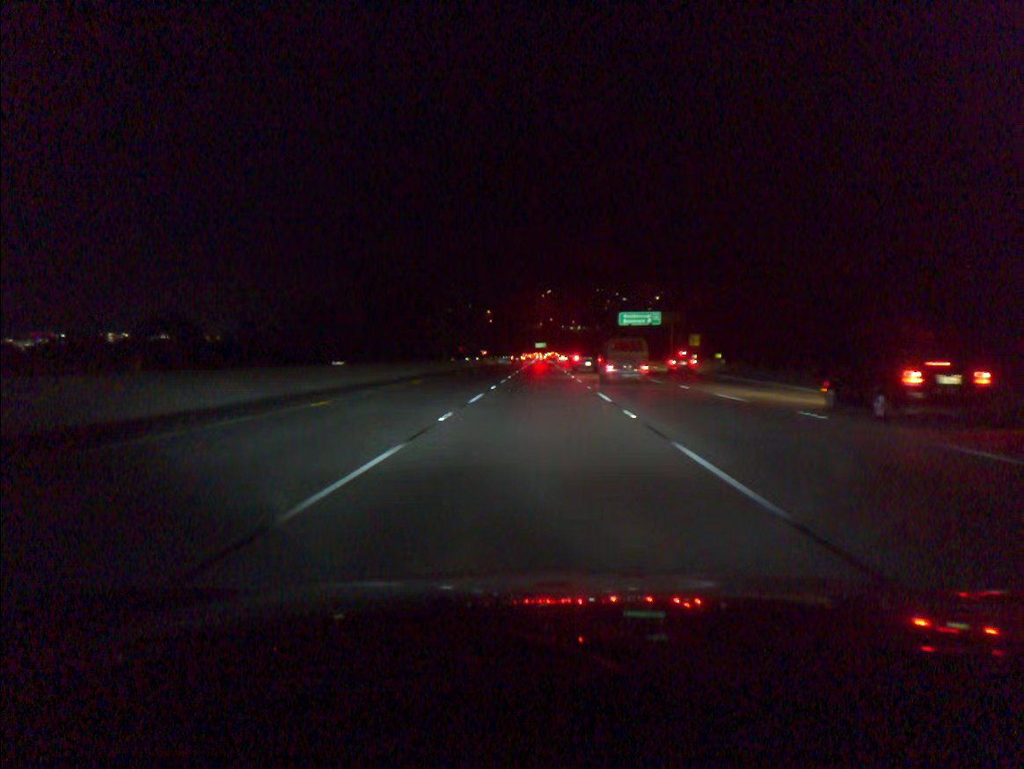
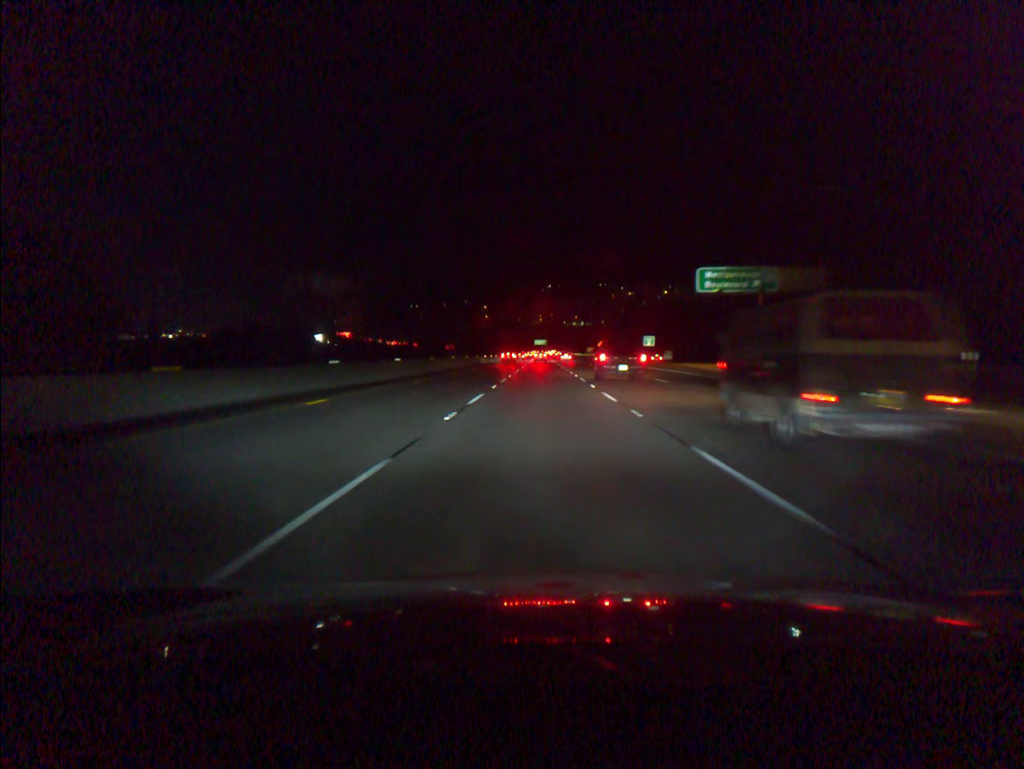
(-0.1, +59.4) m; 0°
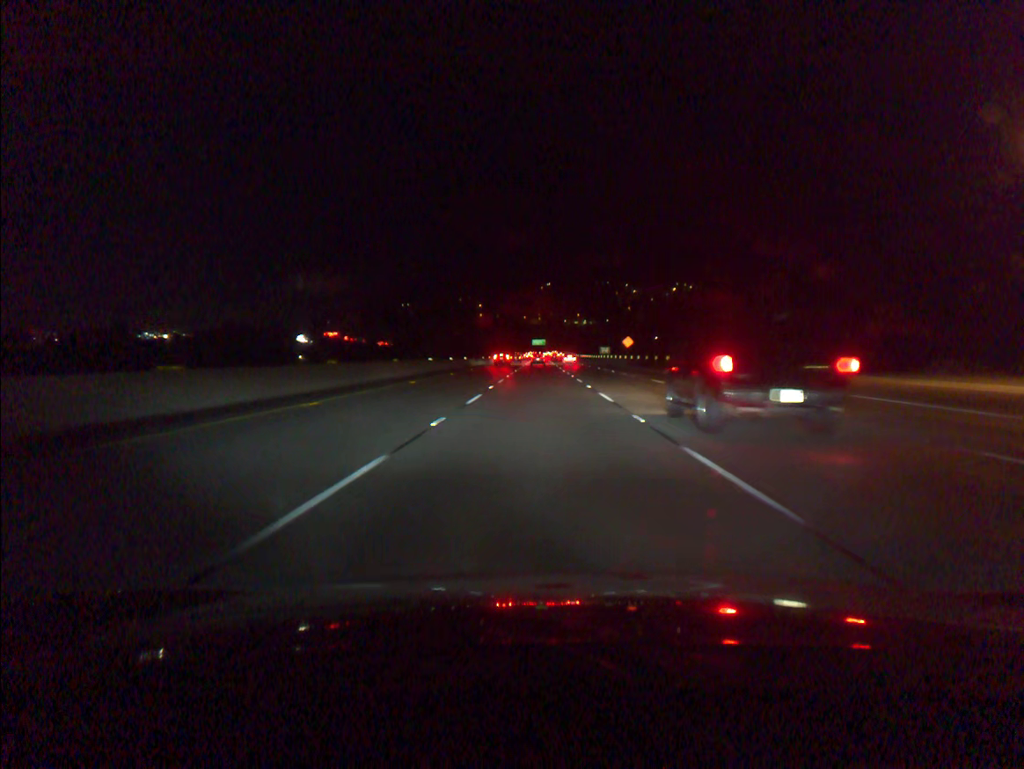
(+0.1, +58.1) m; 0°
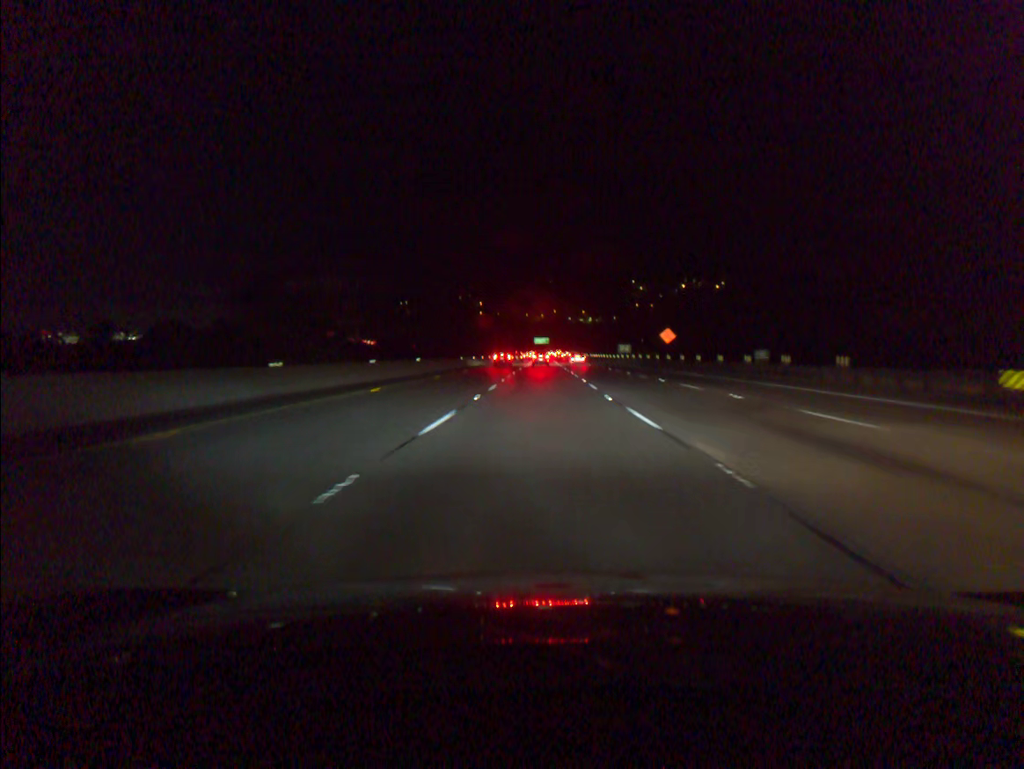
(0.0, +37.1) m; 0°
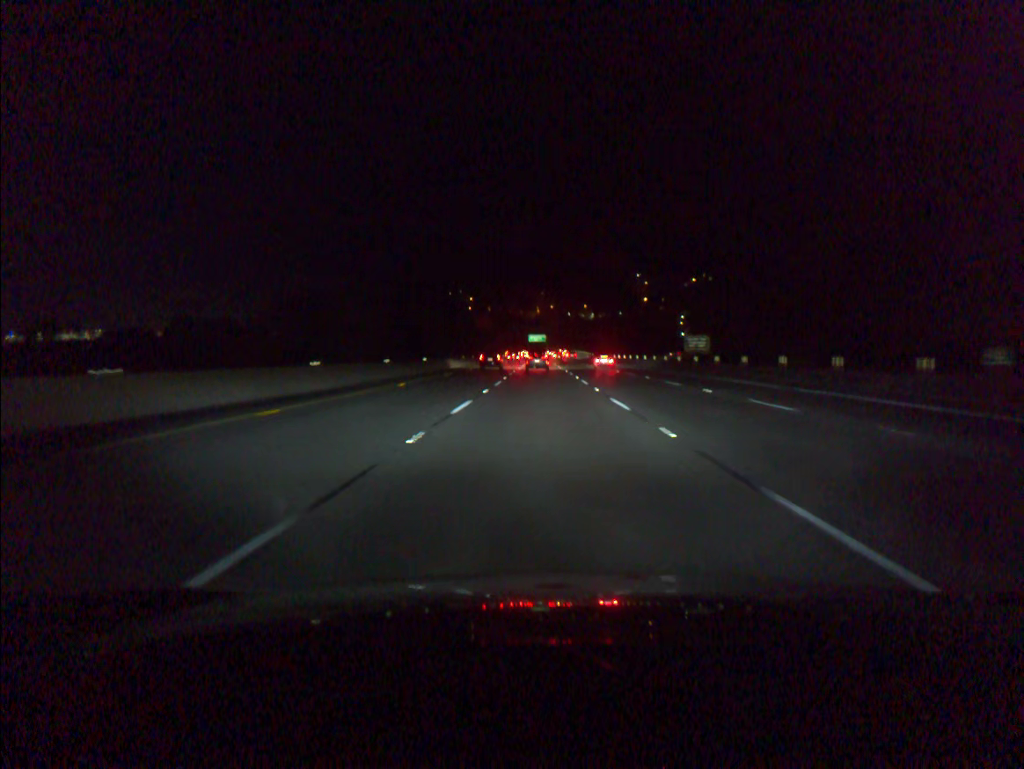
(+0.1, +68.5) m; 0°
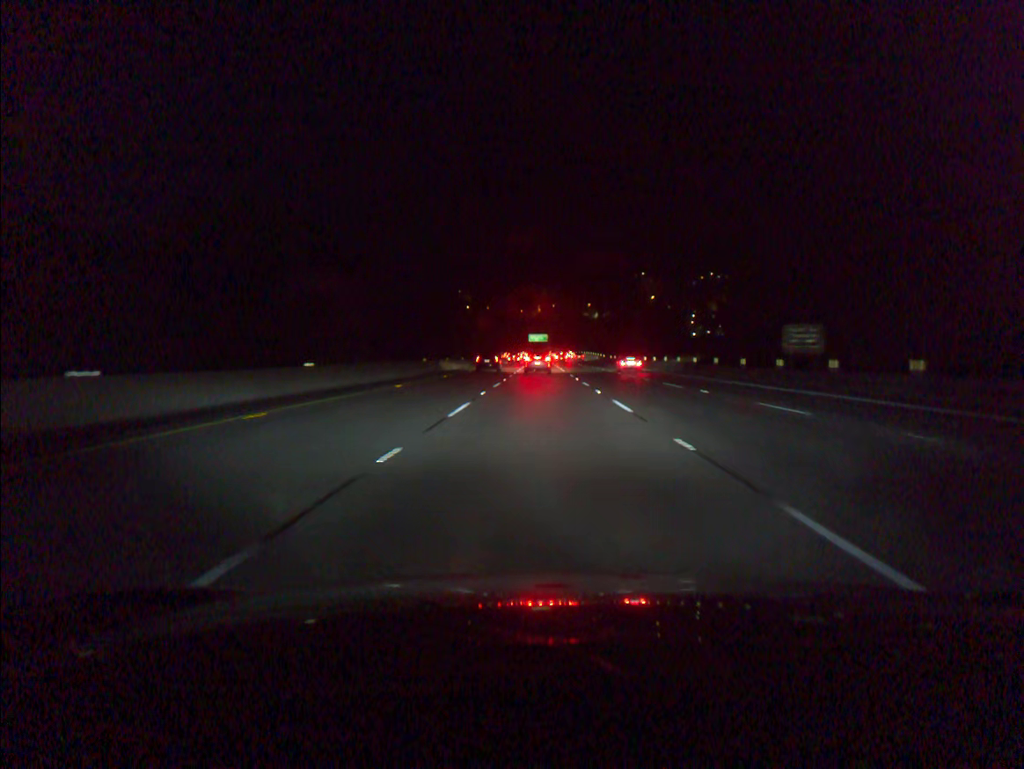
(0.0, +30.0) m; 0°
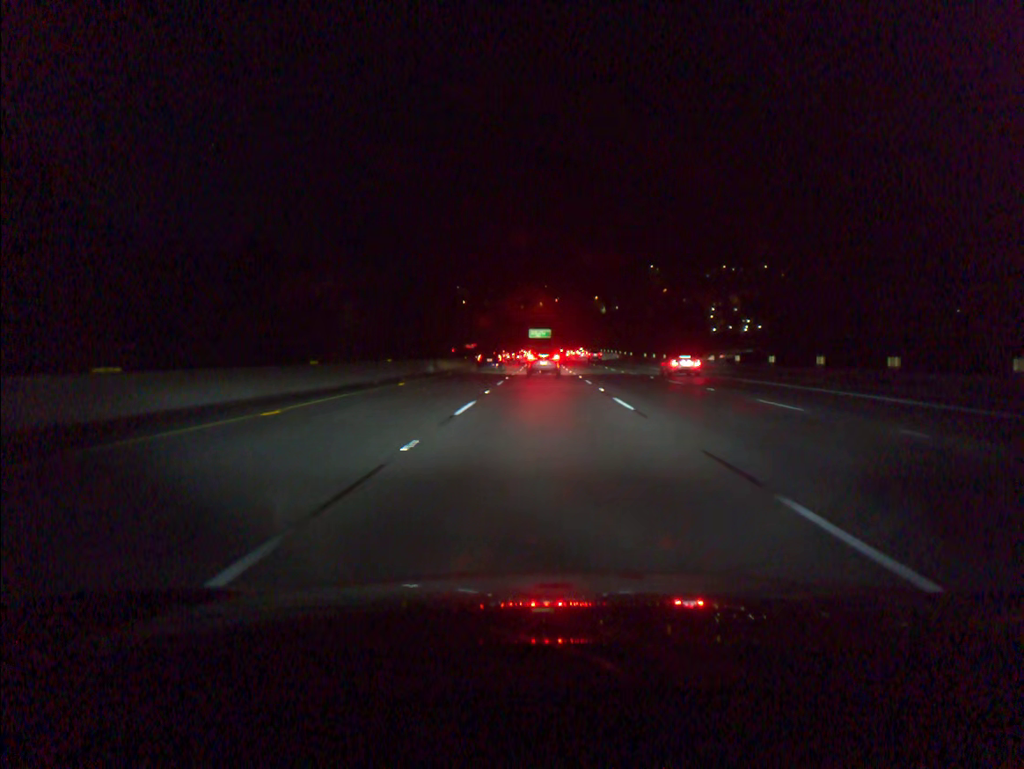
(-0.1, +43.6) m; 0°
